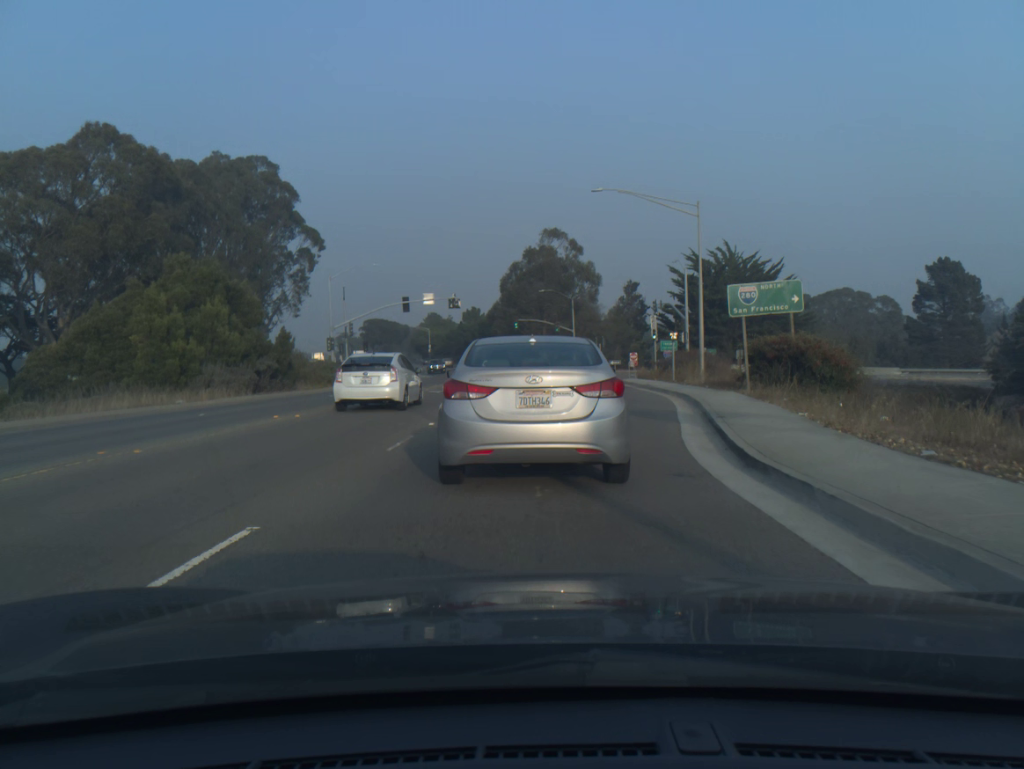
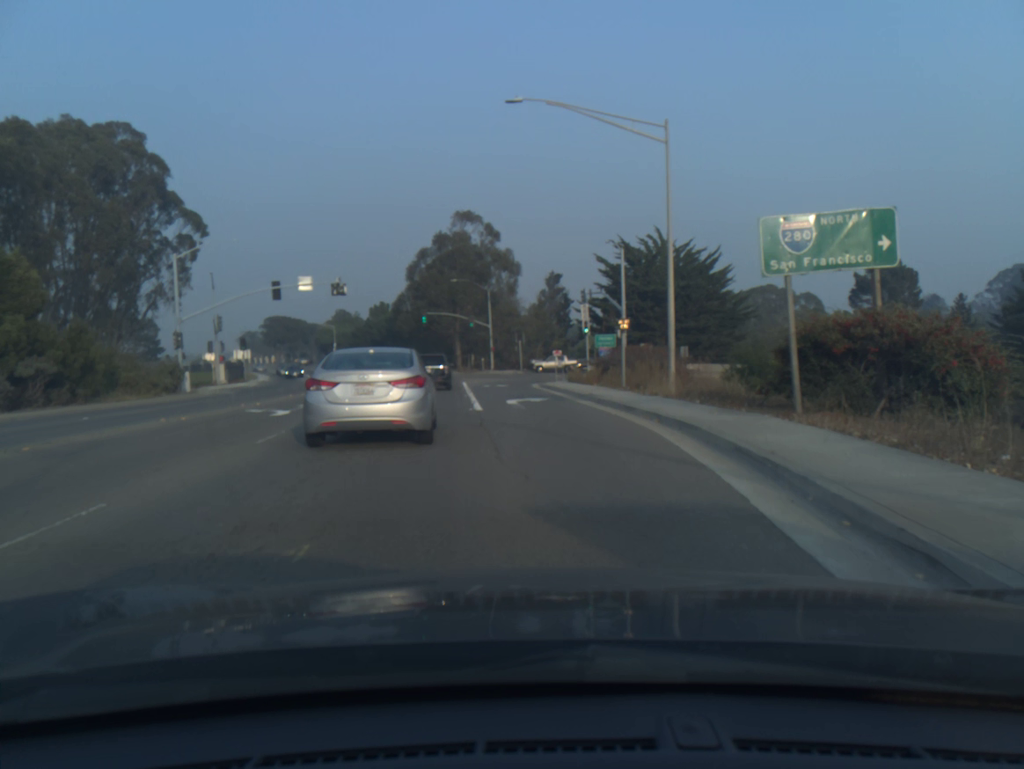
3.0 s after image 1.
(+0.7, +12.9) m; +6°
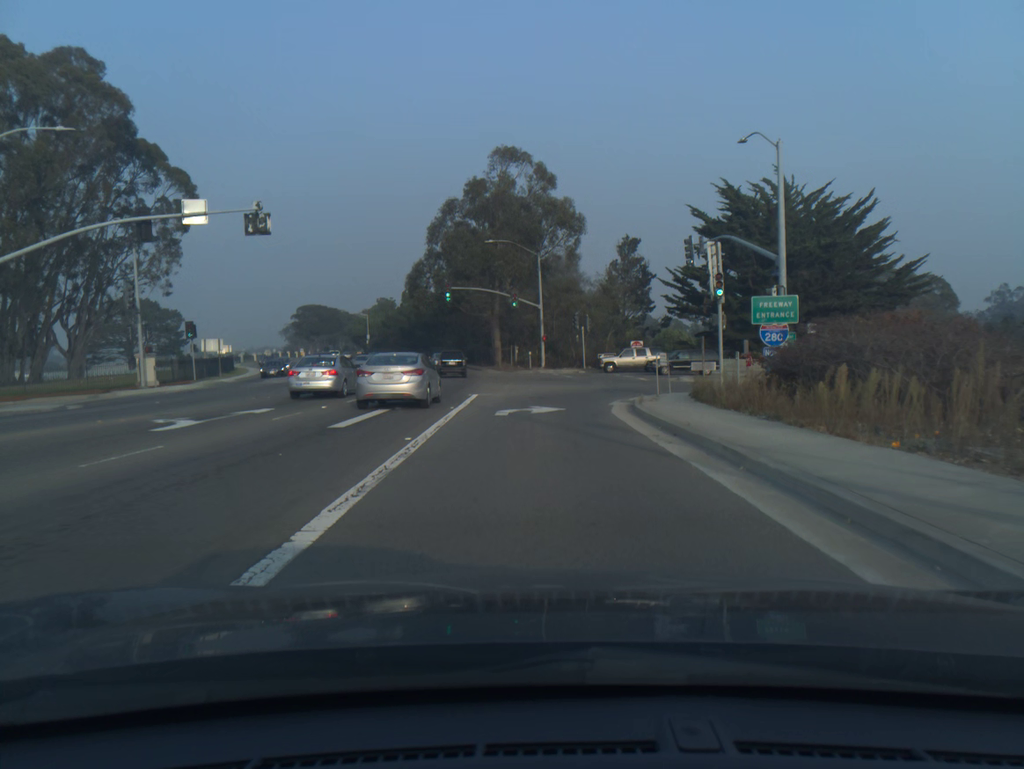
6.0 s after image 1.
(-1.0, +25.0) m; -5°
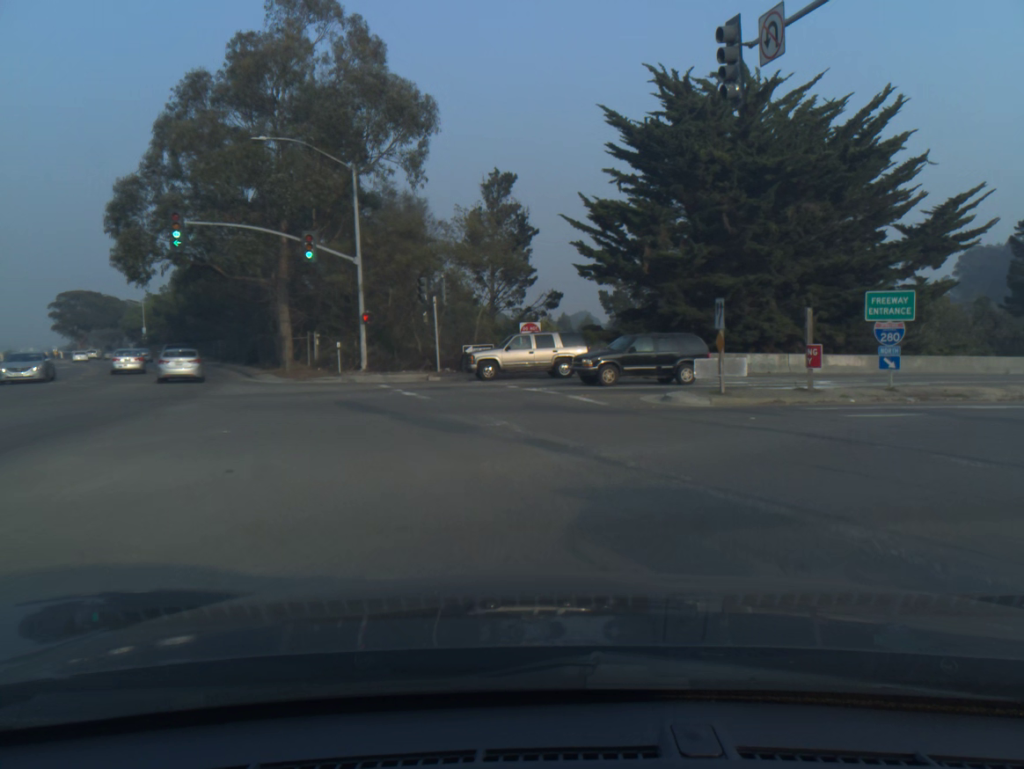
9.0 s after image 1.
(+1.0, +27.0) m; +14°
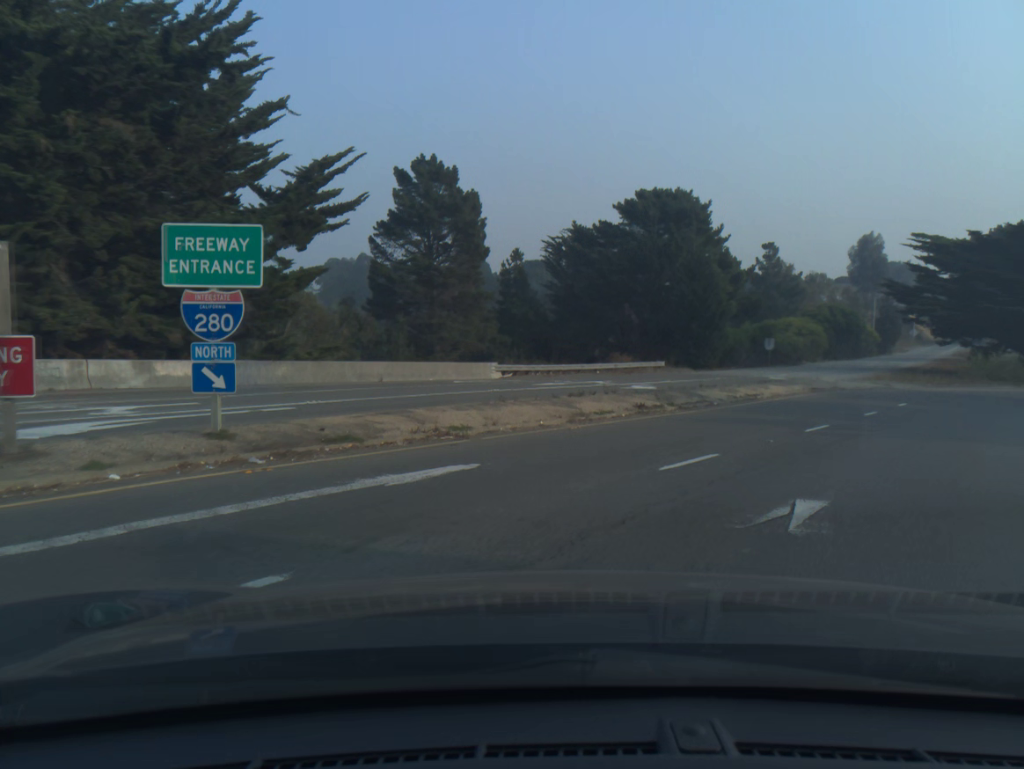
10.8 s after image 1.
(+4.6, +11.4) m; +44°
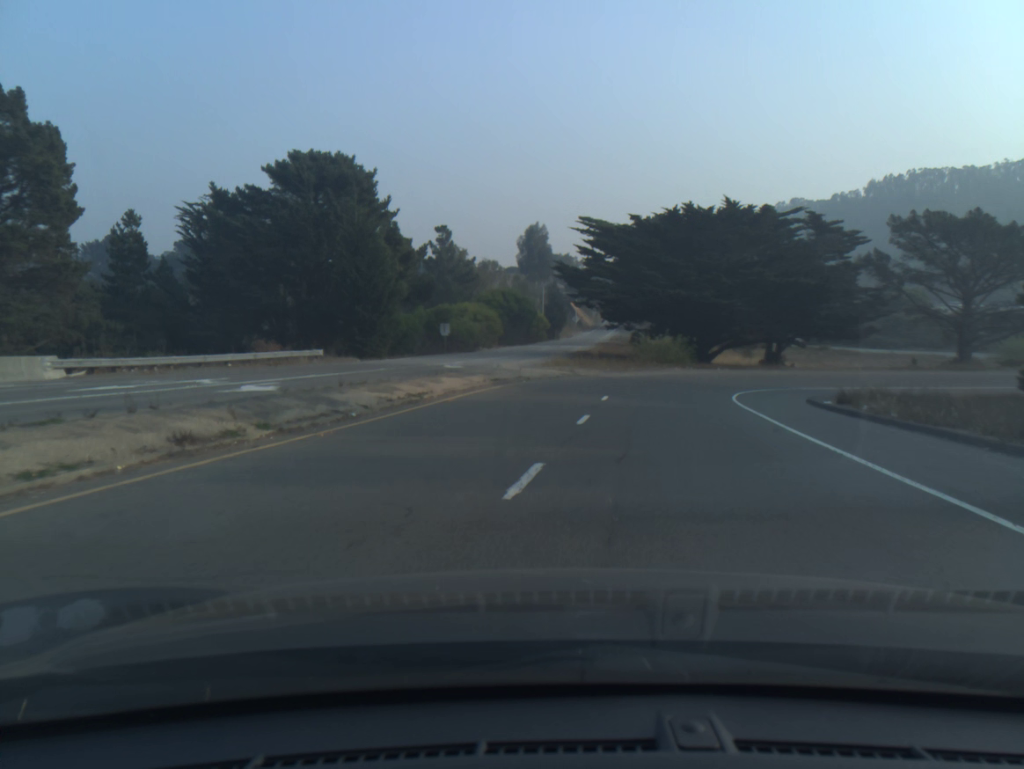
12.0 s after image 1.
(+2.0, +9.1) m; +20°
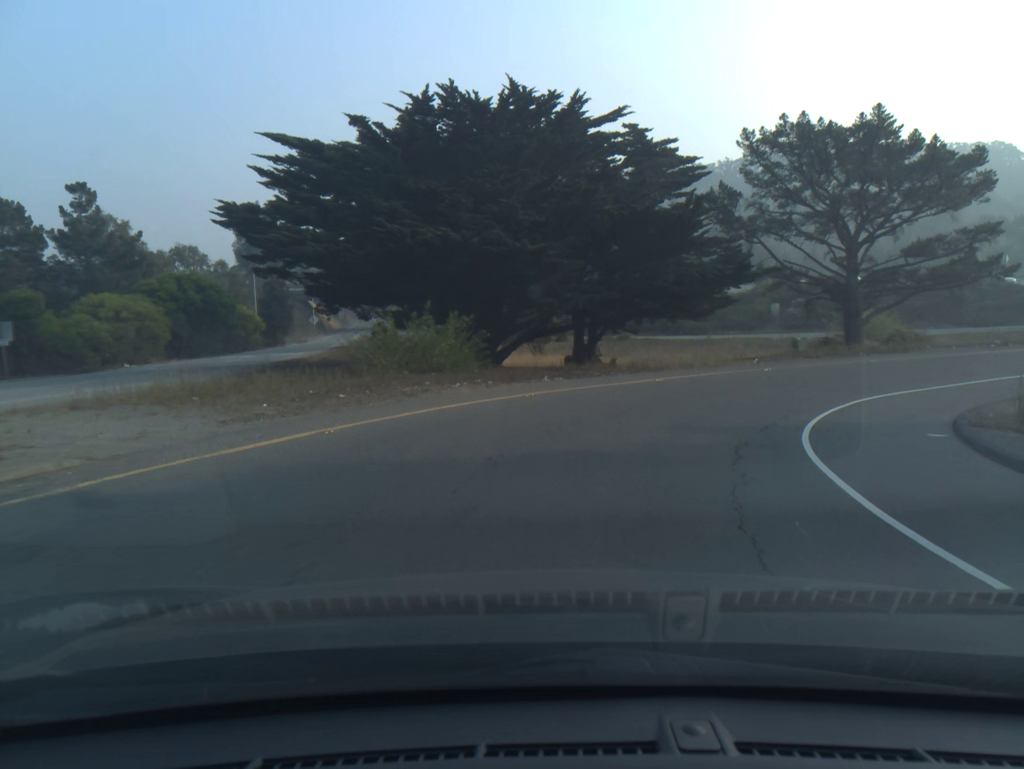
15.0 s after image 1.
(+3.6, +28.5) m; +17°
